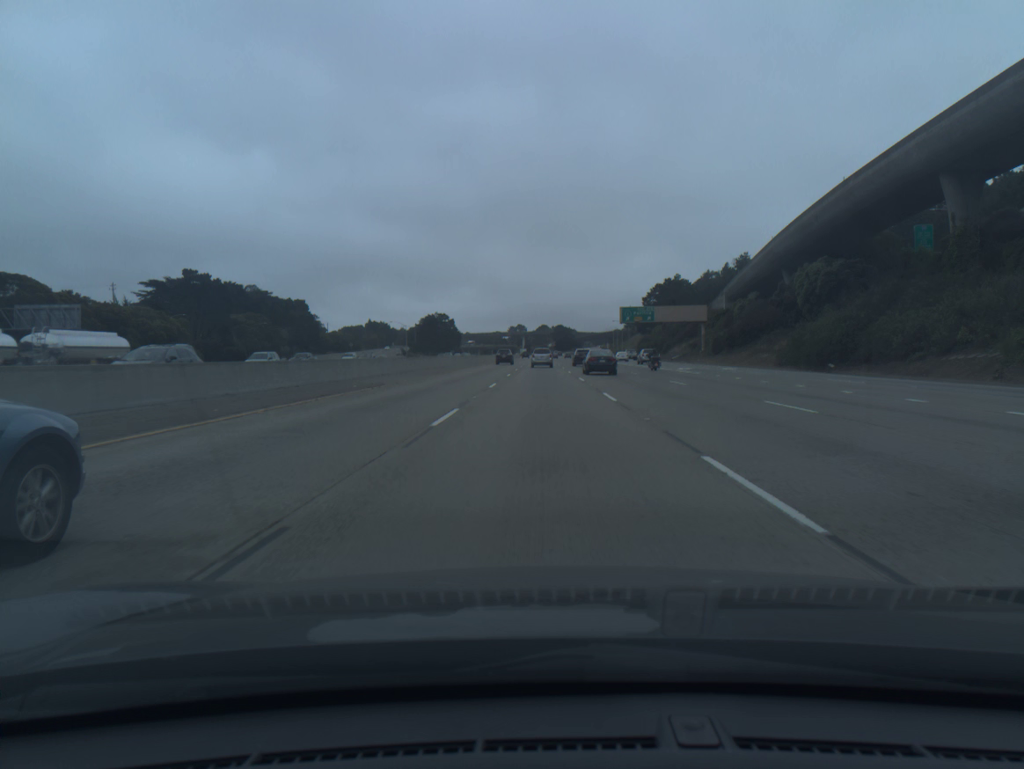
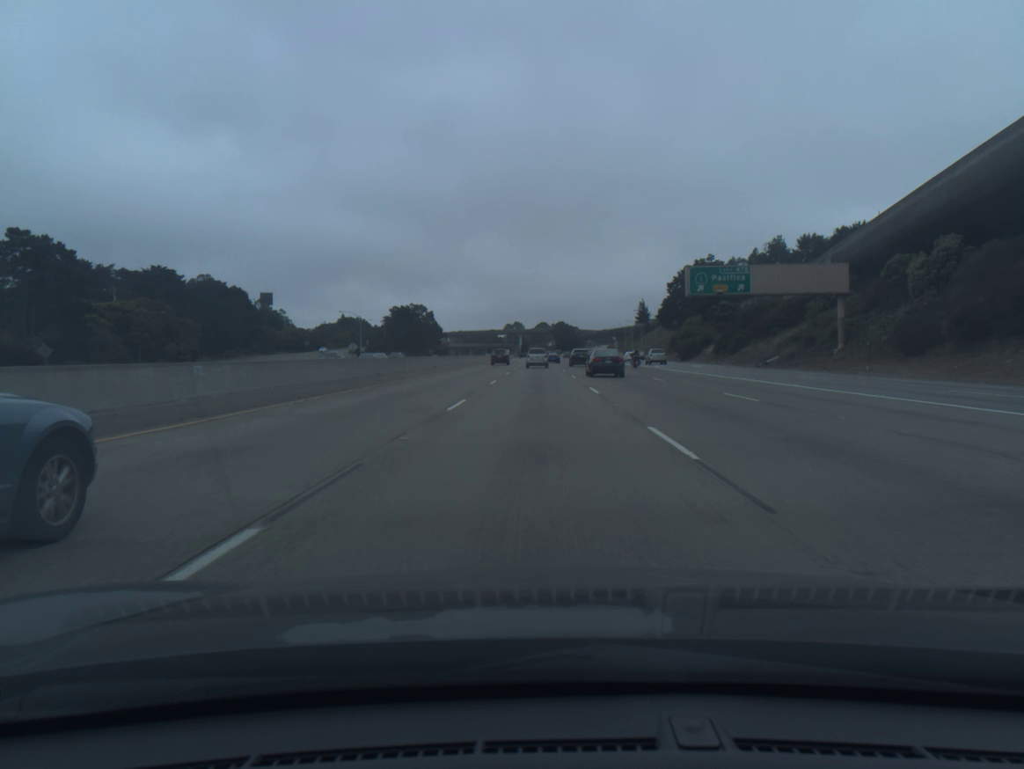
(+0.1, +54.9) m; 0°
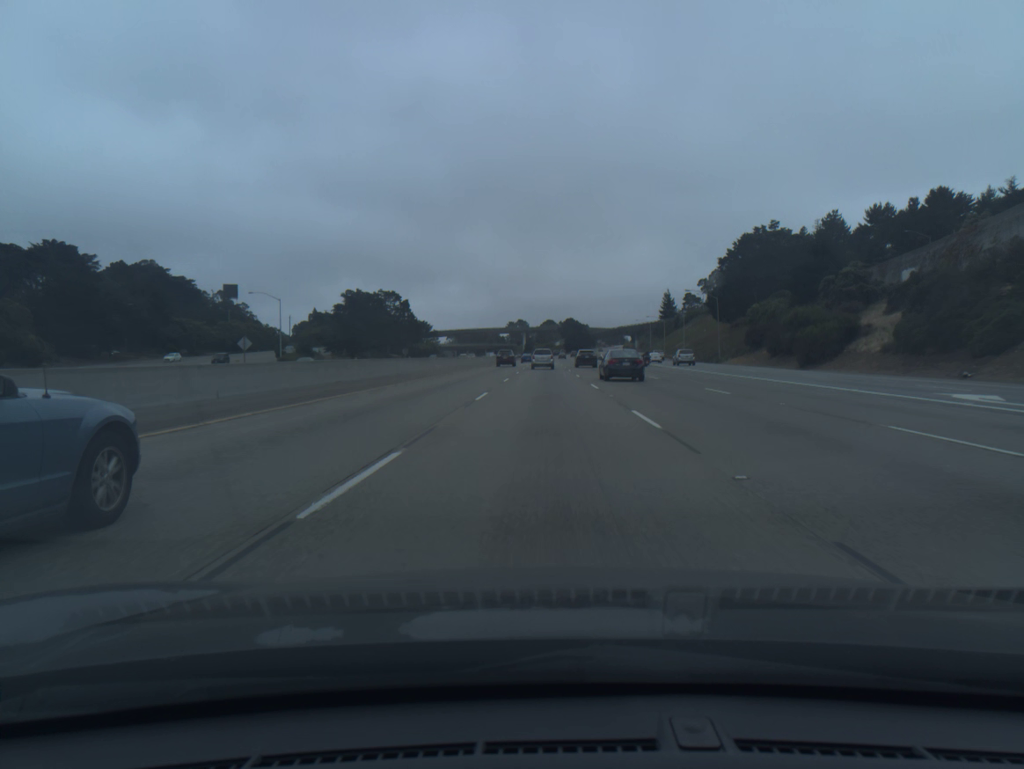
(-0.2, +54.4) m; 0°
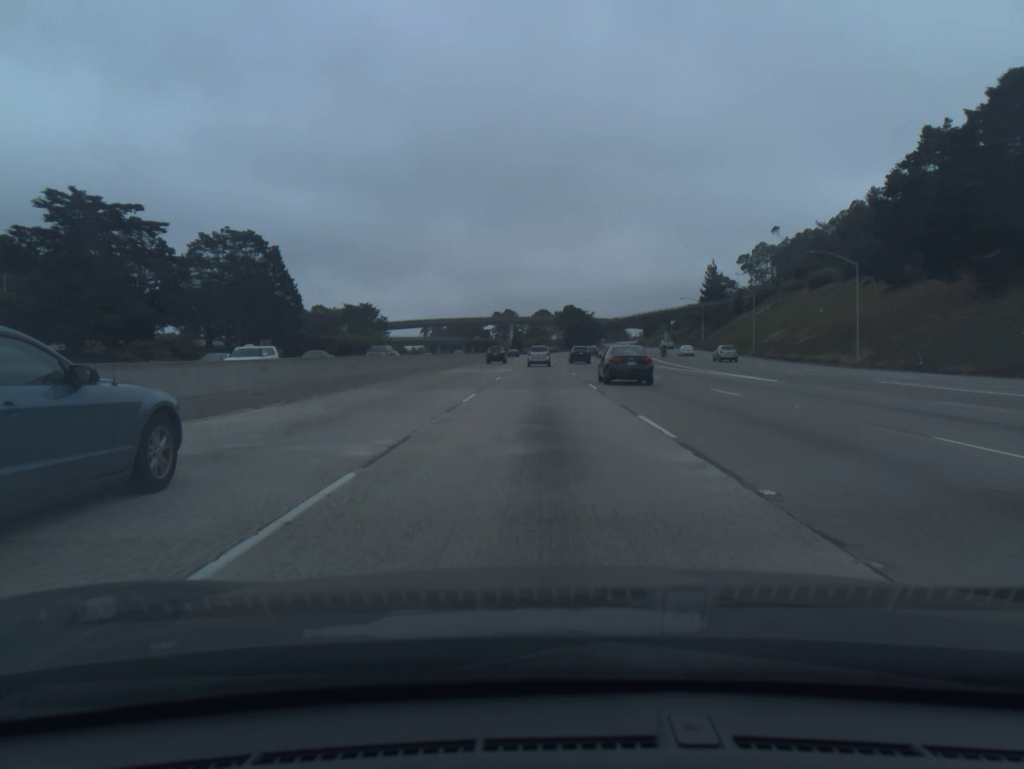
(+0.3, +89.6) m; +1°
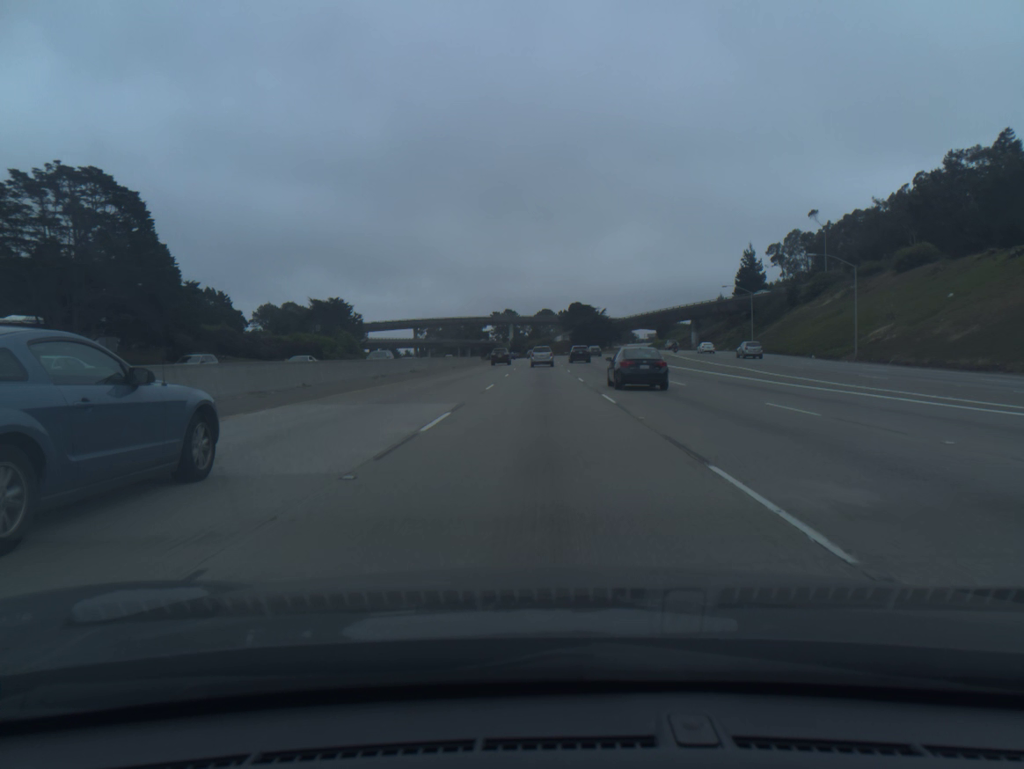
(0.0, +35.6) m; 0°
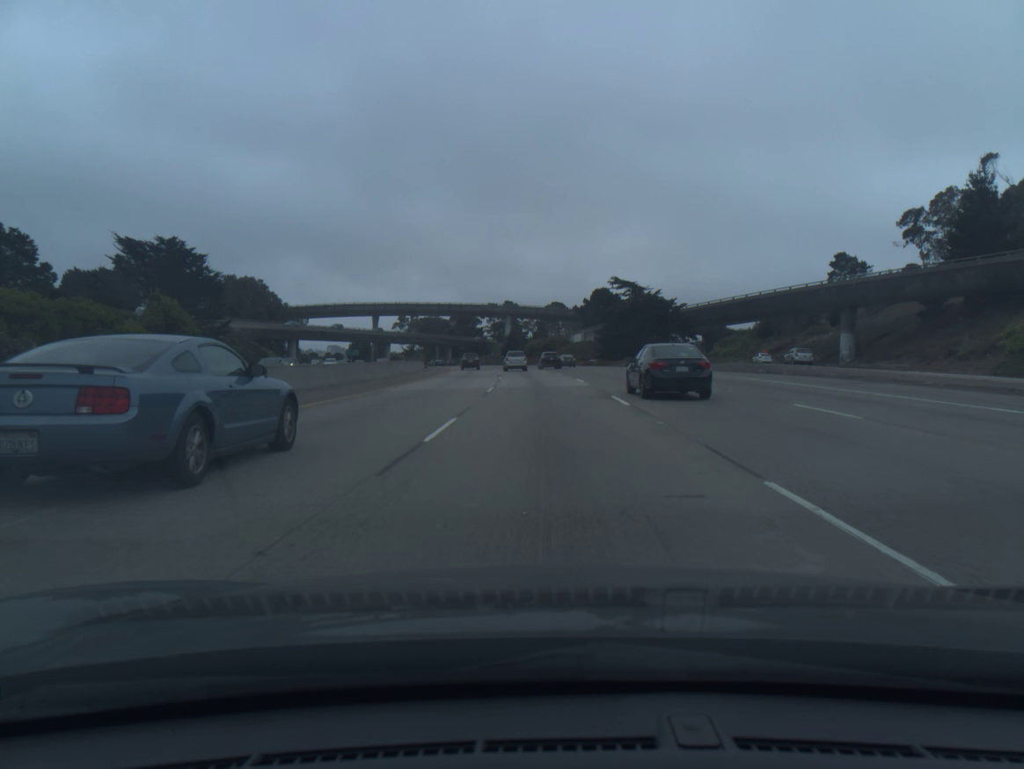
(-0.5, +88.9) m; -1°
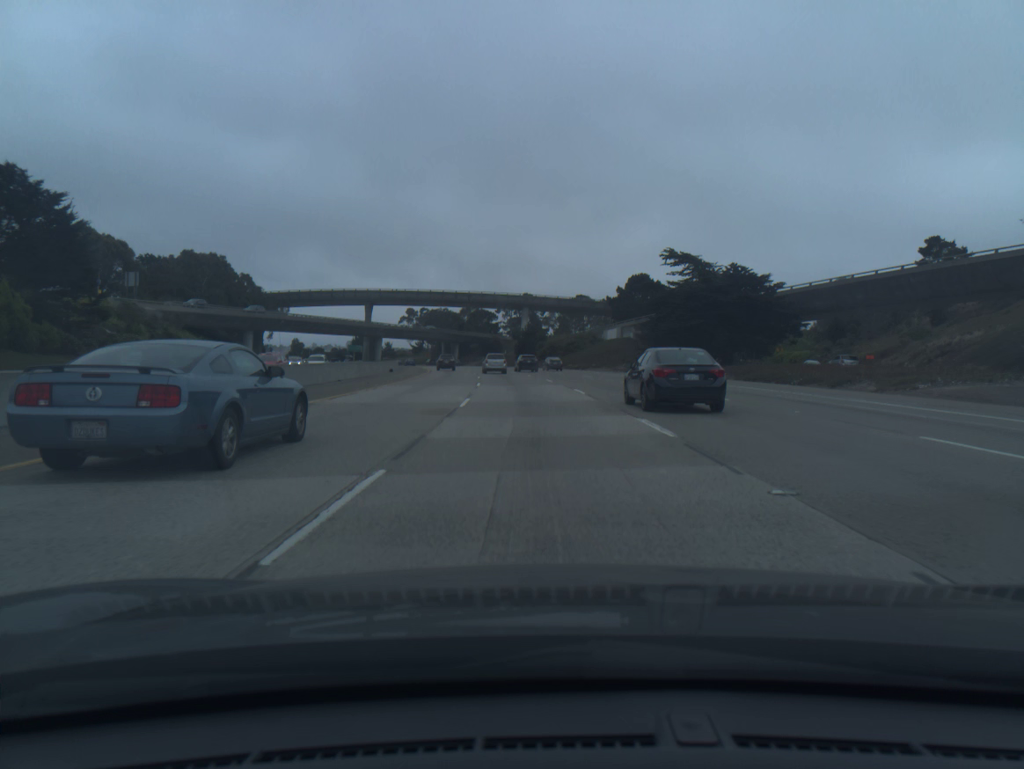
(-0.3, +35.5) m; -1°
